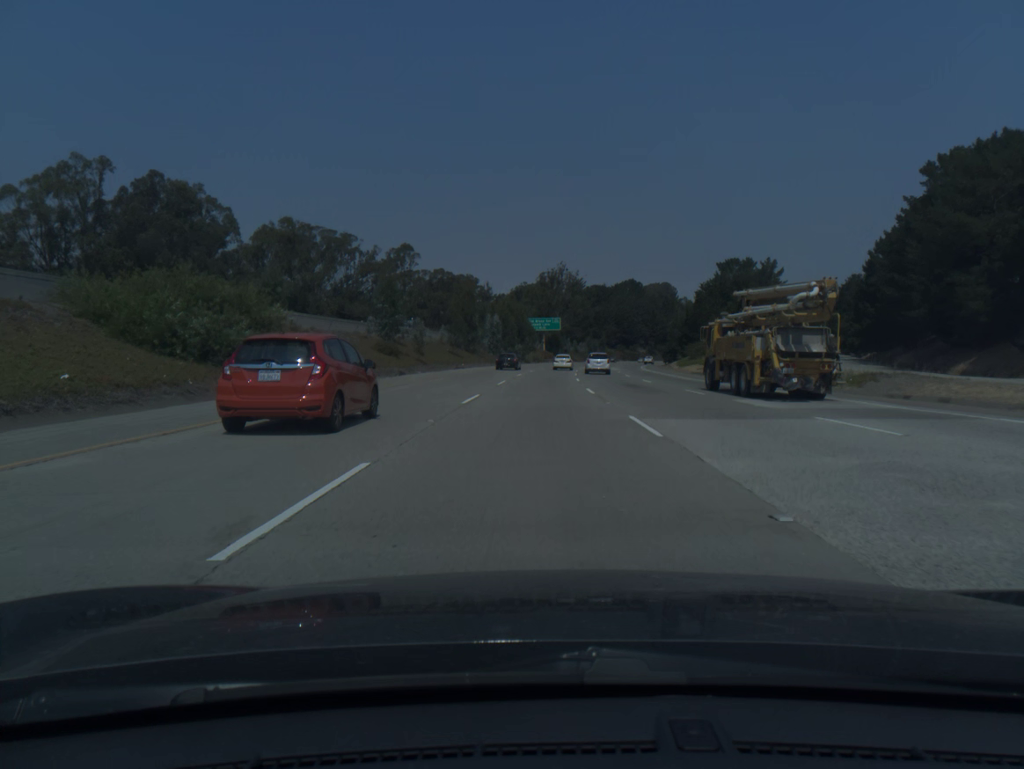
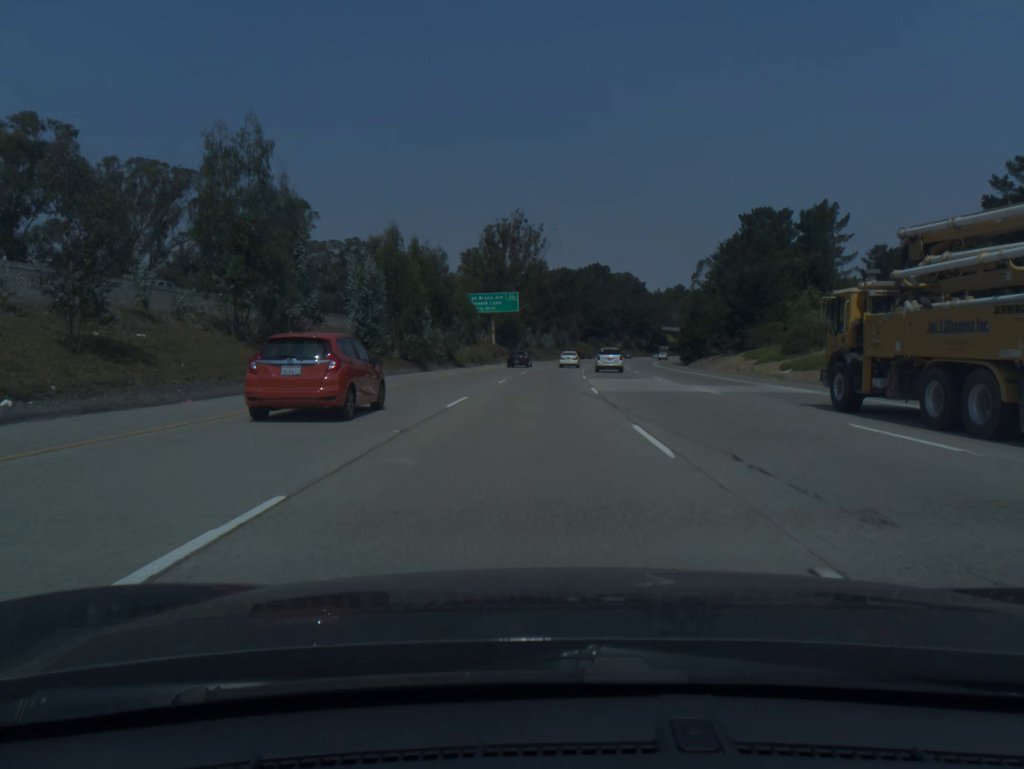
(+1.1, +60.5) m; +3°
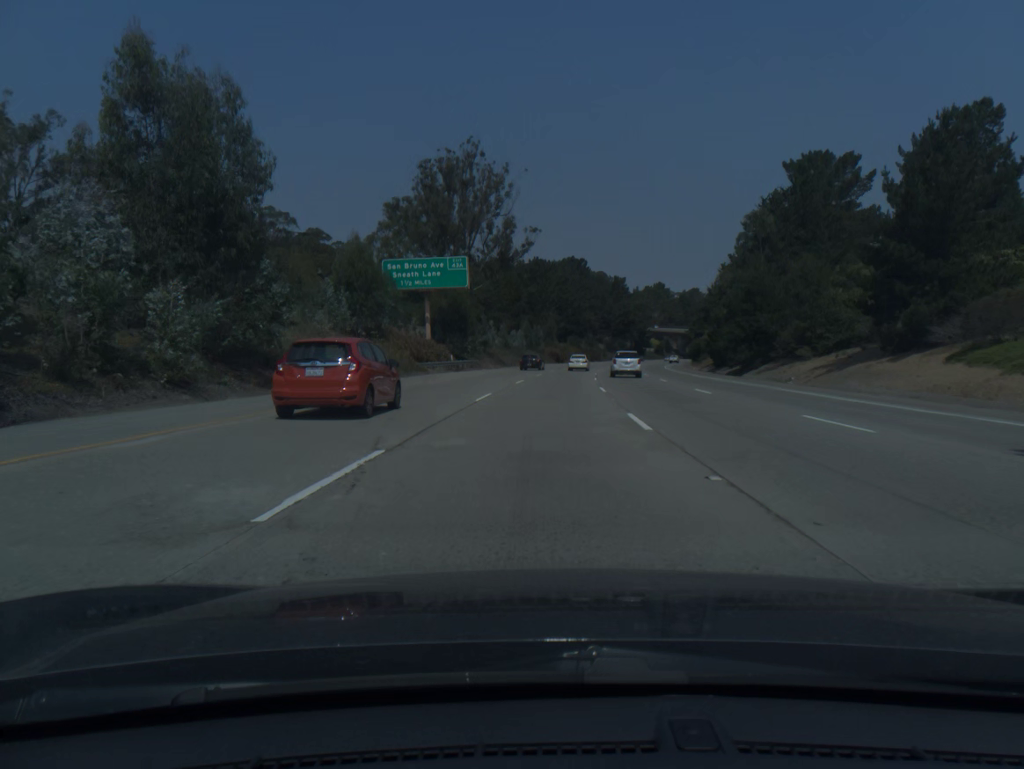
(+0.7, +40.3) m; +2°
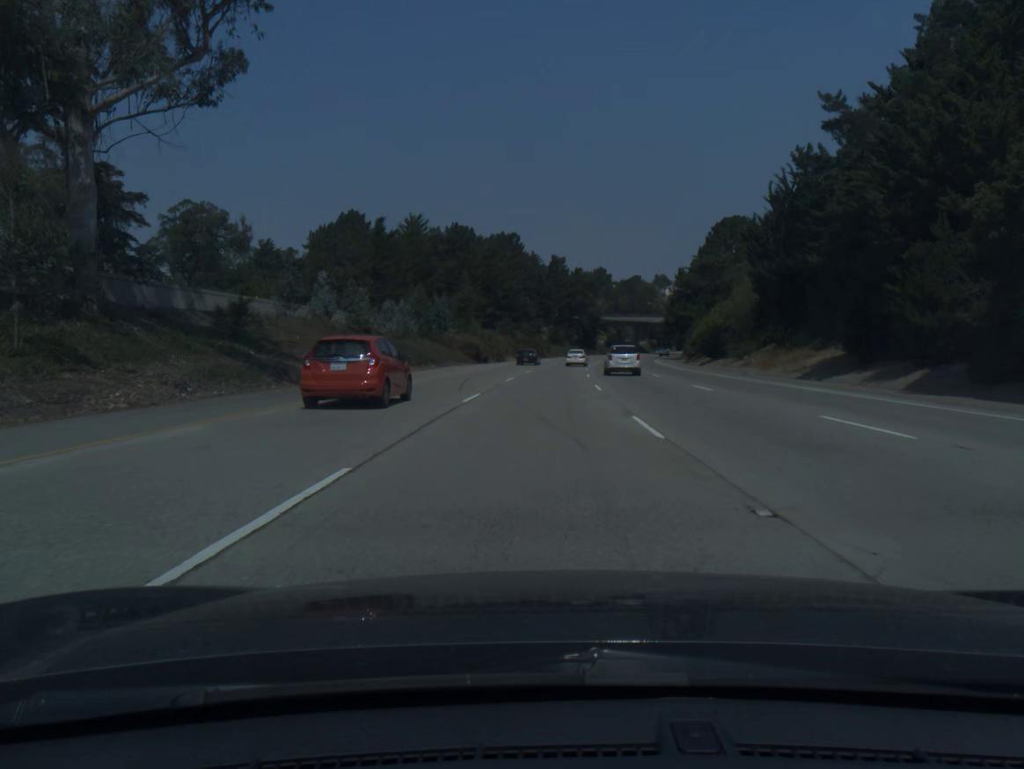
(+2.6, +60.4) m; +5°
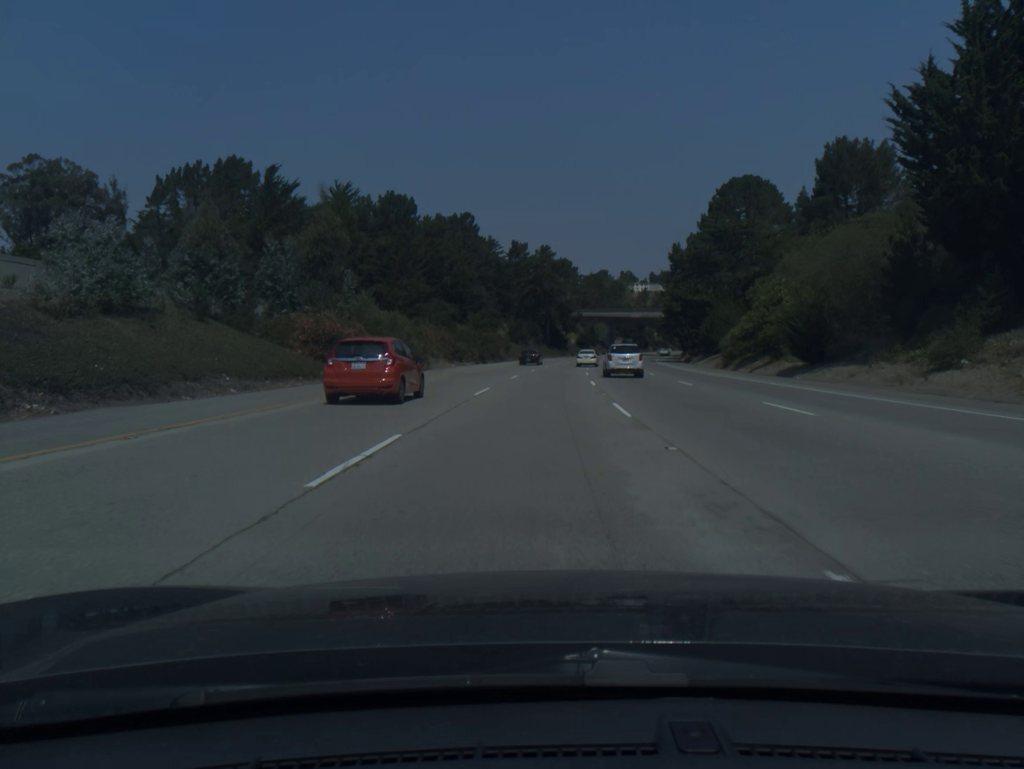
(+0.9, +40.0) m; +3°
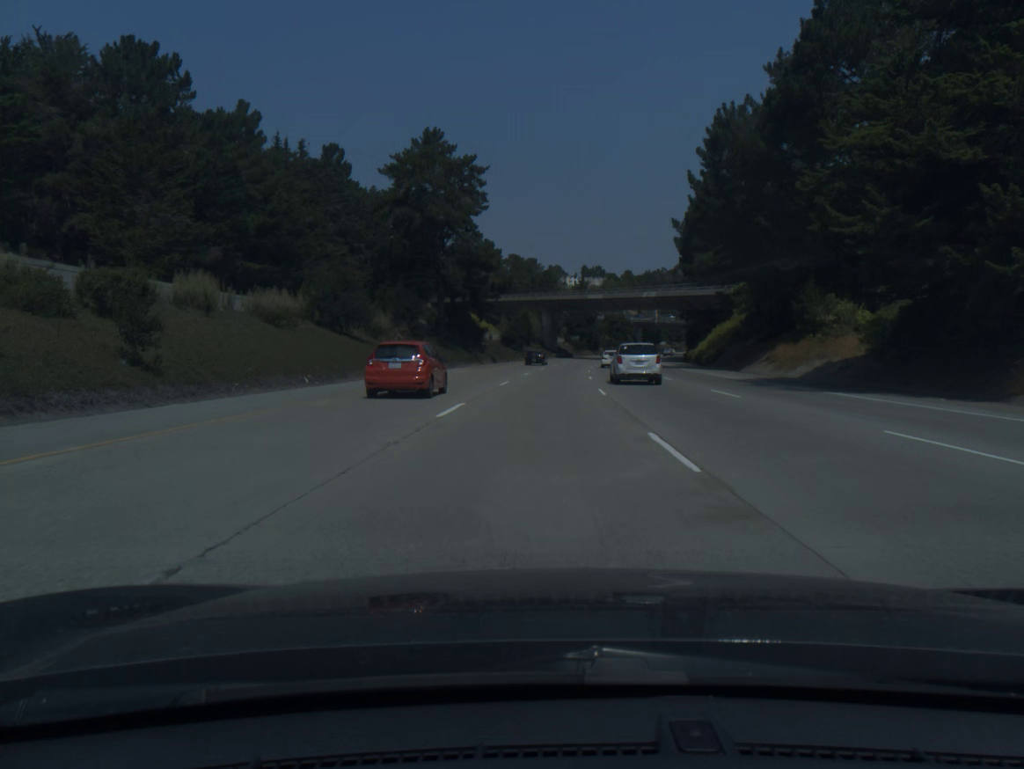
(+3.7, +79.8) m; +6°
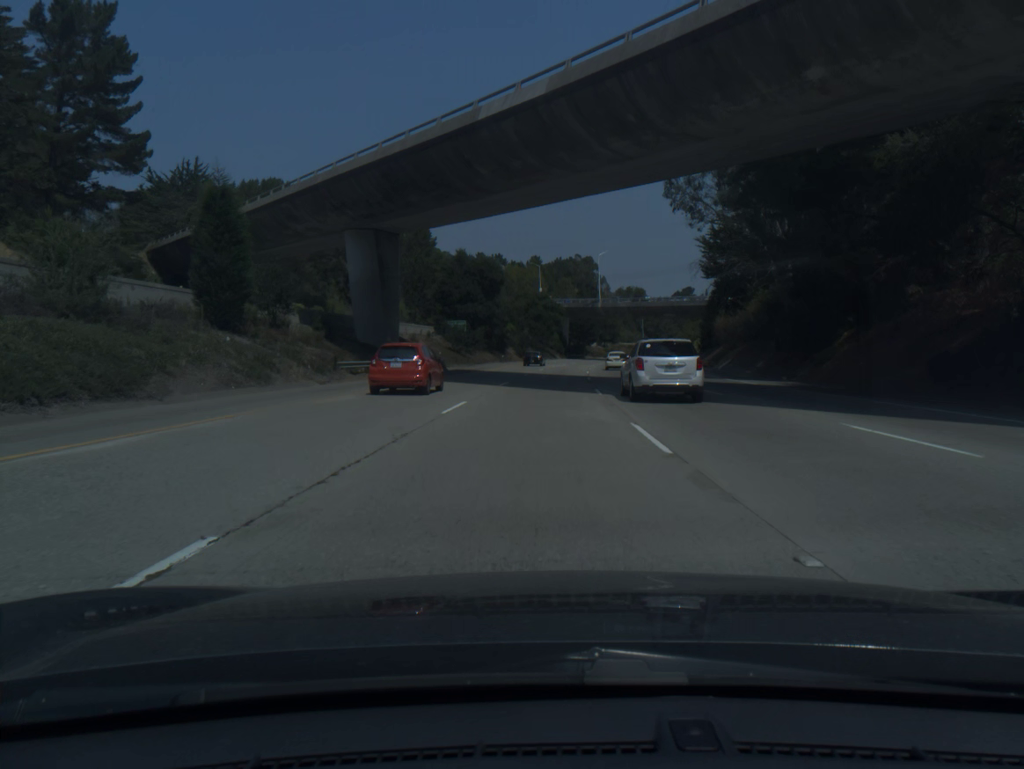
(+6.2, +100.7) m; +7°
